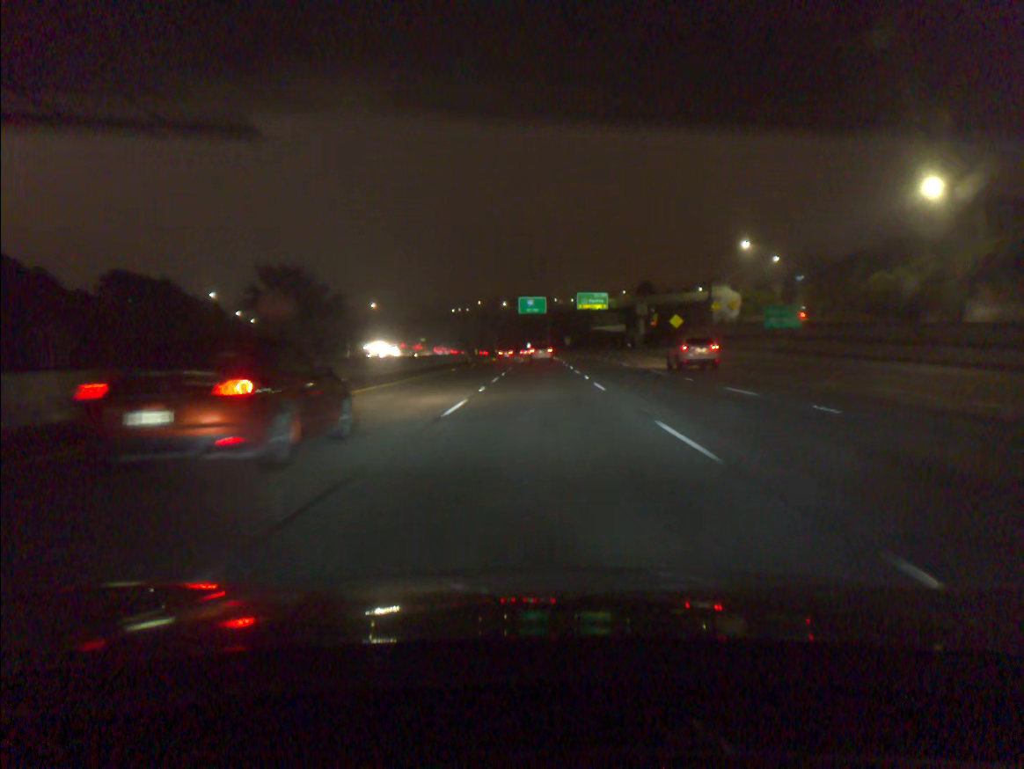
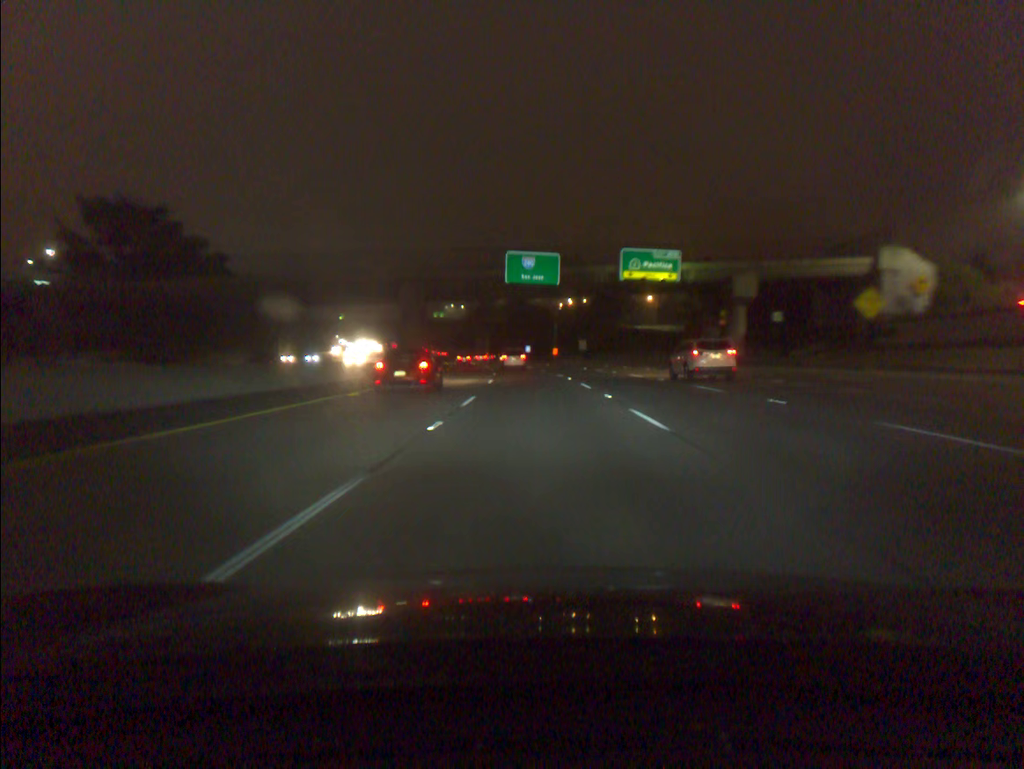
(0.0, +69.5) m; 0°
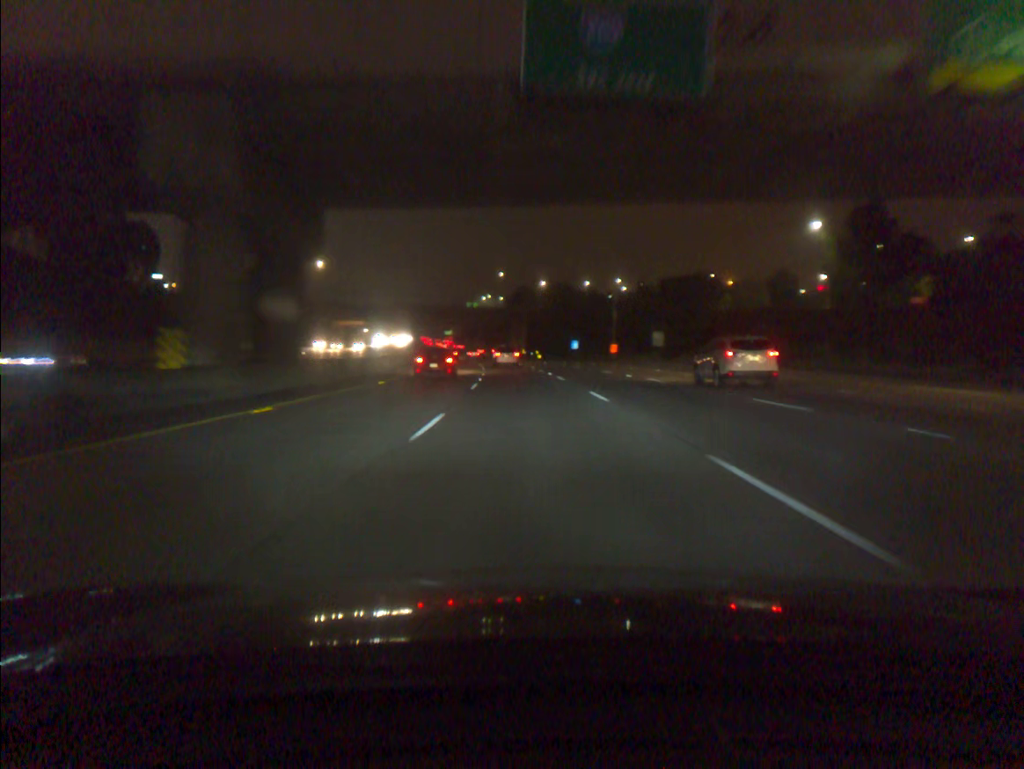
(-1.1, +51.2) m; -3°
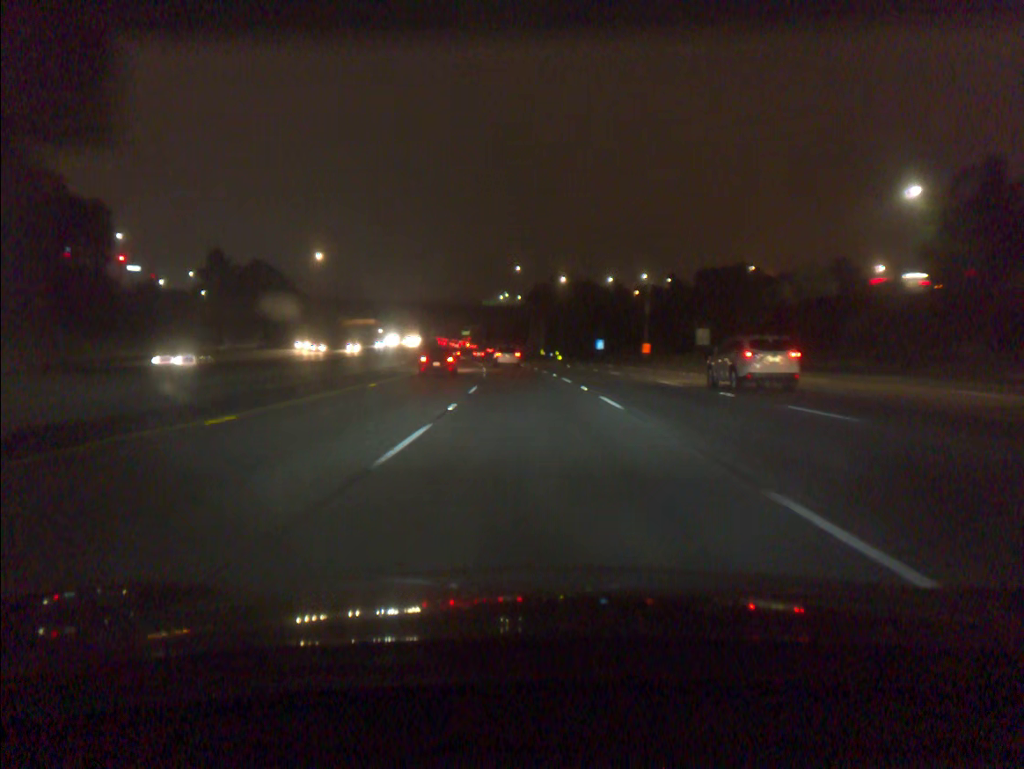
(-0.2, +17.0) m; -1°
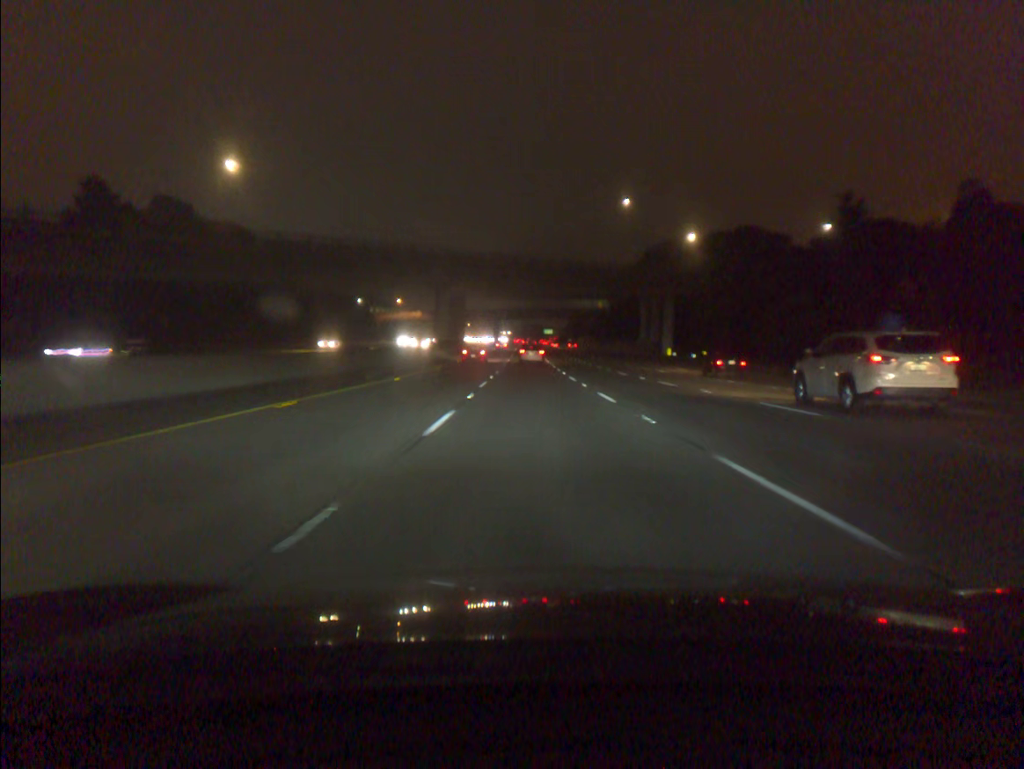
(-4.9, +84.6) m; -6°
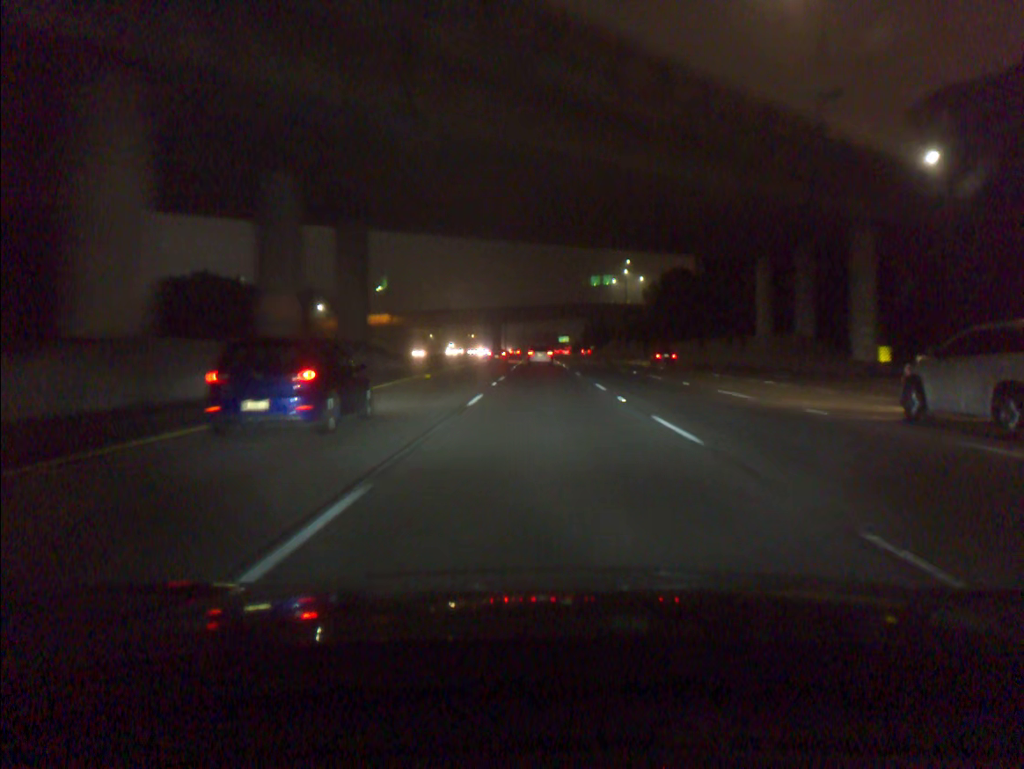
(-1.1, +67.3) m; -1°
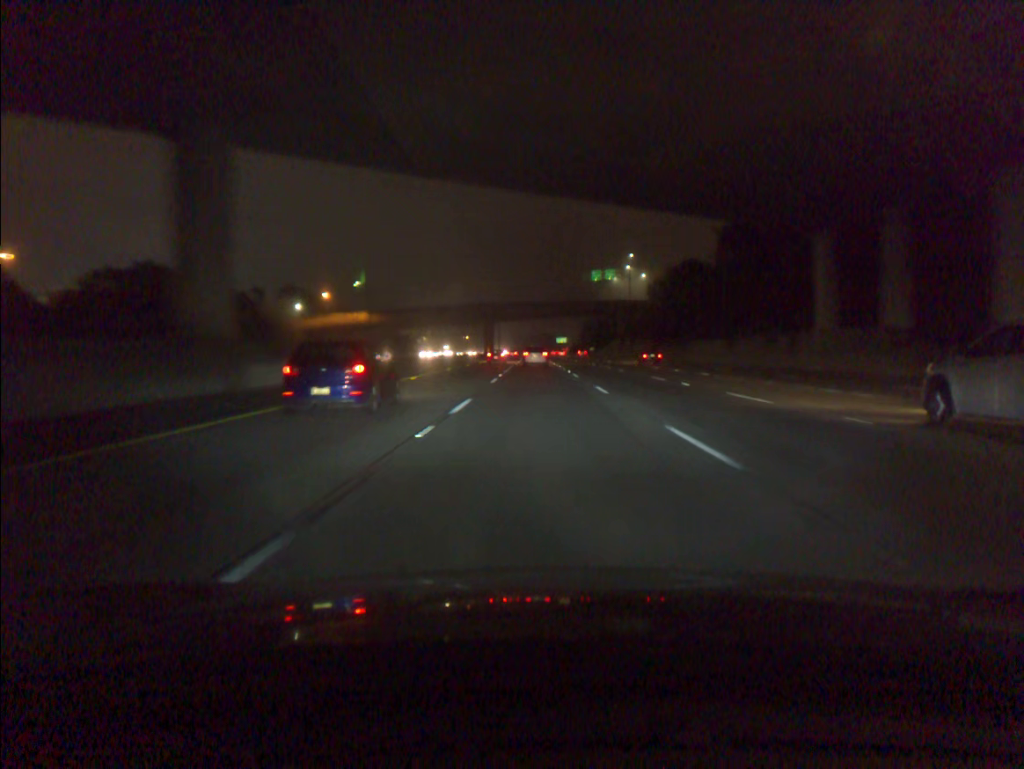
(0.0, +16.7) m; 0°
